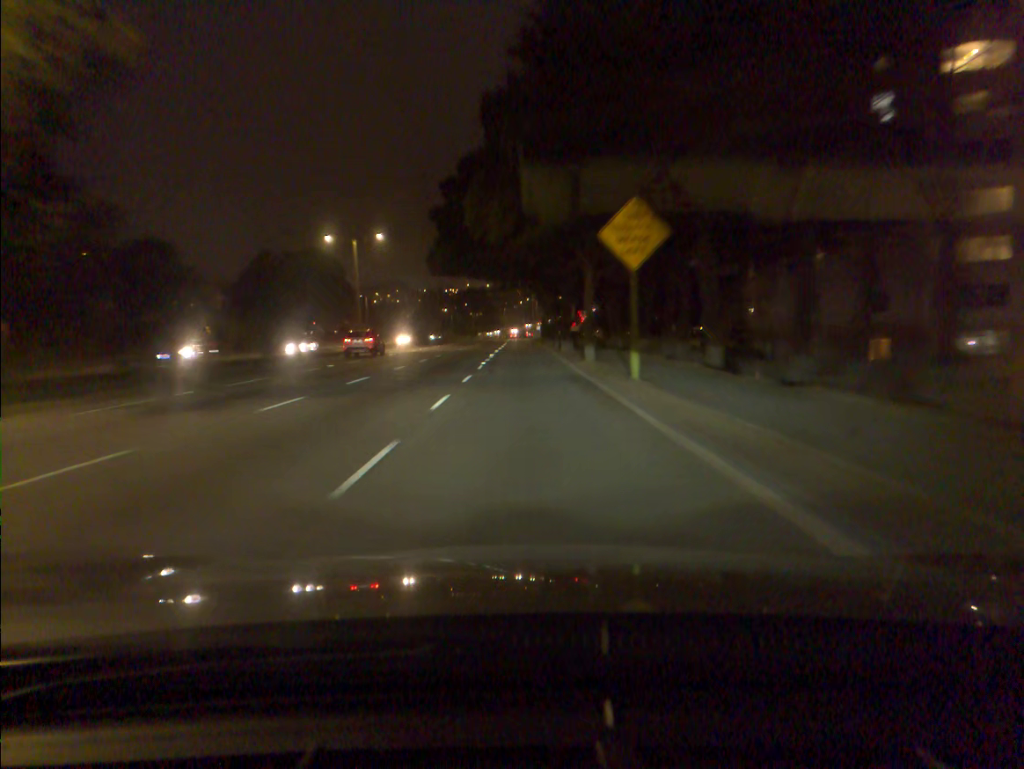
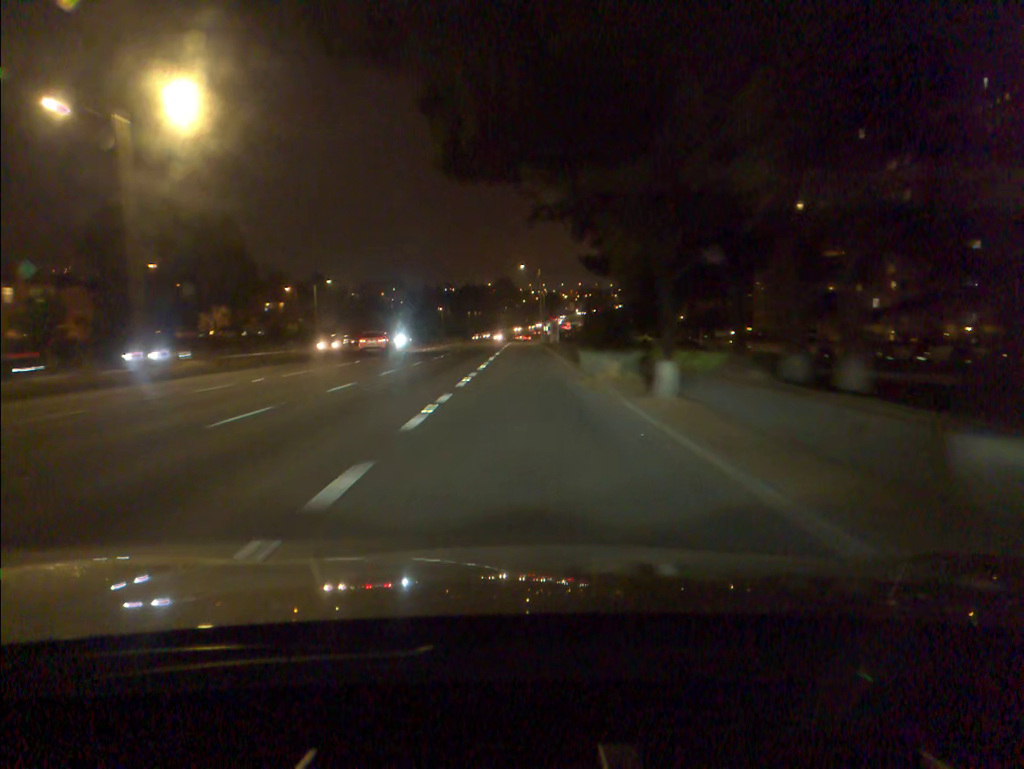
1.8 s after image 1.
(-0.1, +39.2) m; 0°
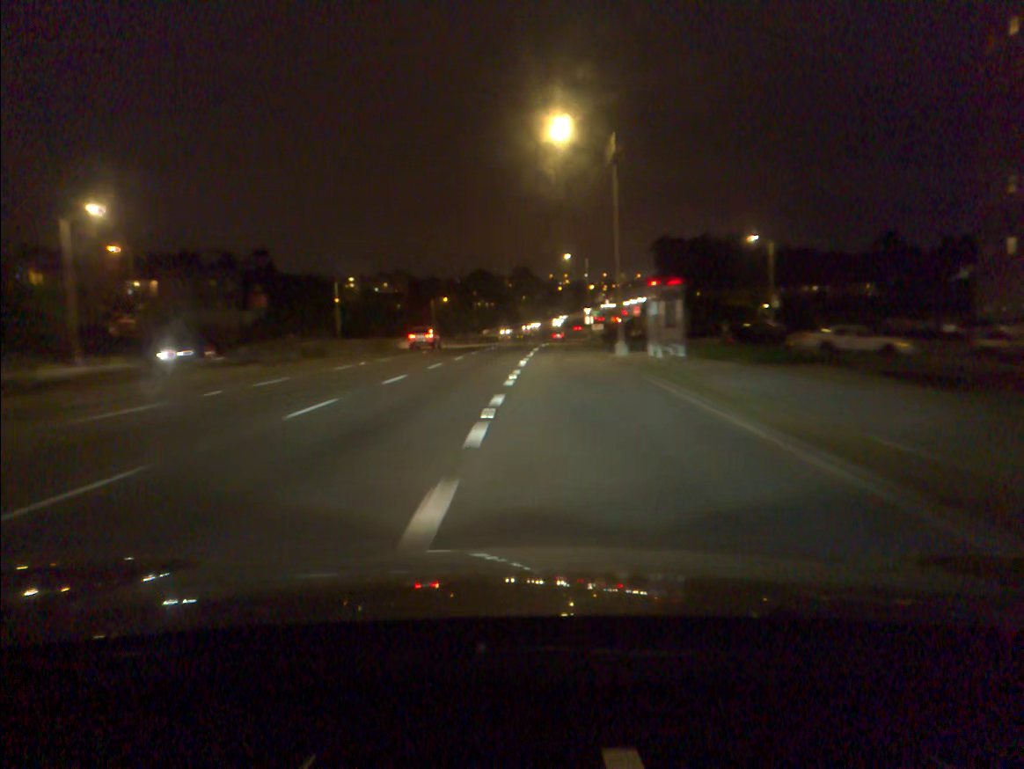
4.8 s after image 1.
(-0.5, +66.0) m; -1°
